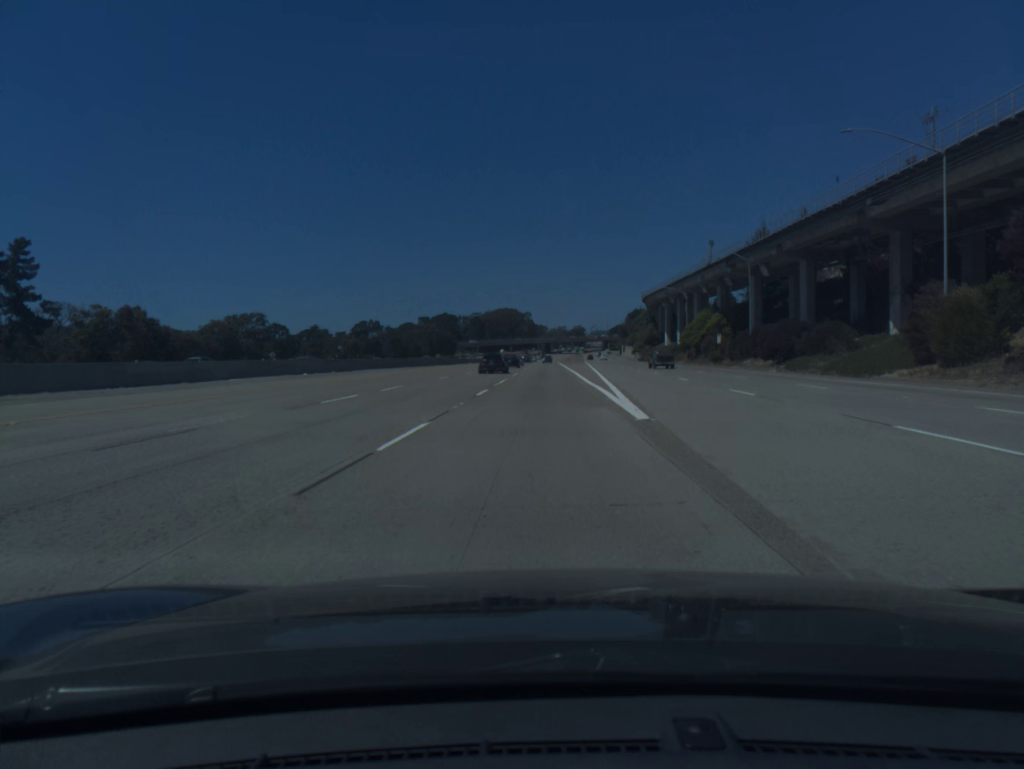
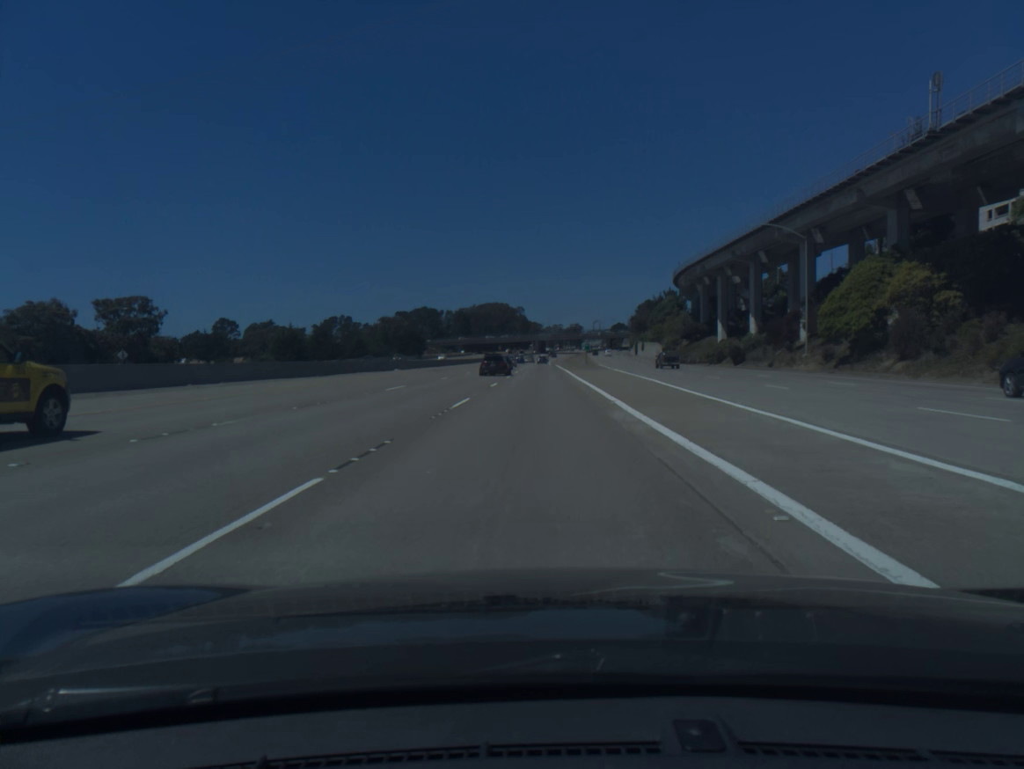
(+0.4, +66.5) m; 0°
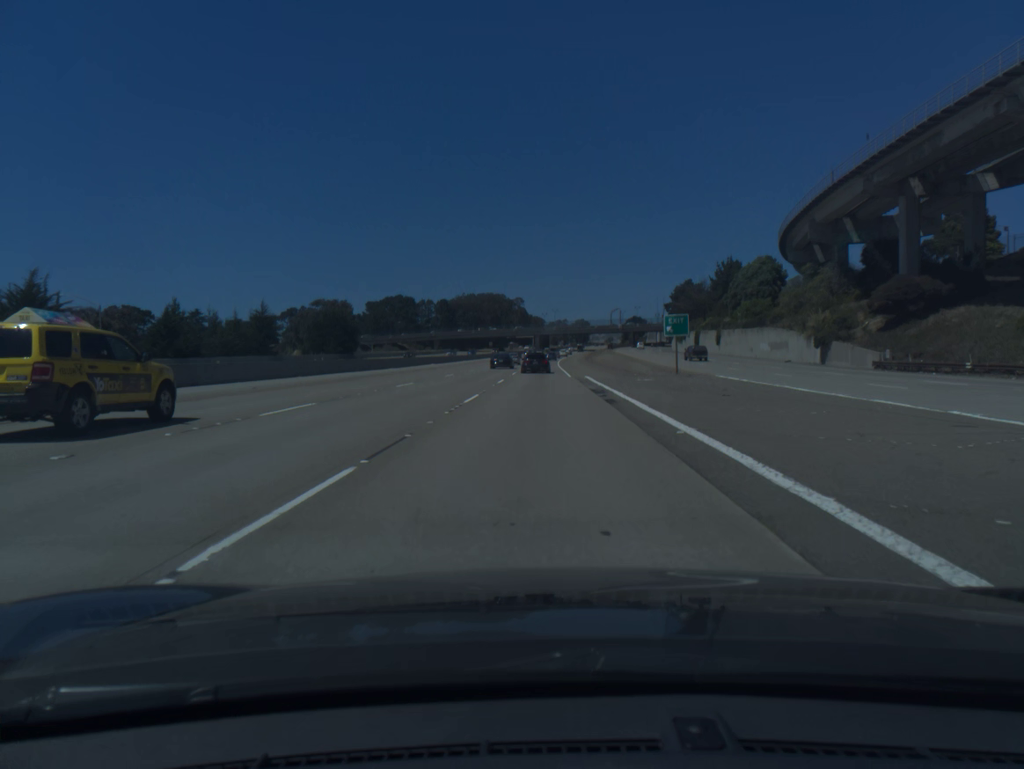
(-0.4, +86.4) m; 0°
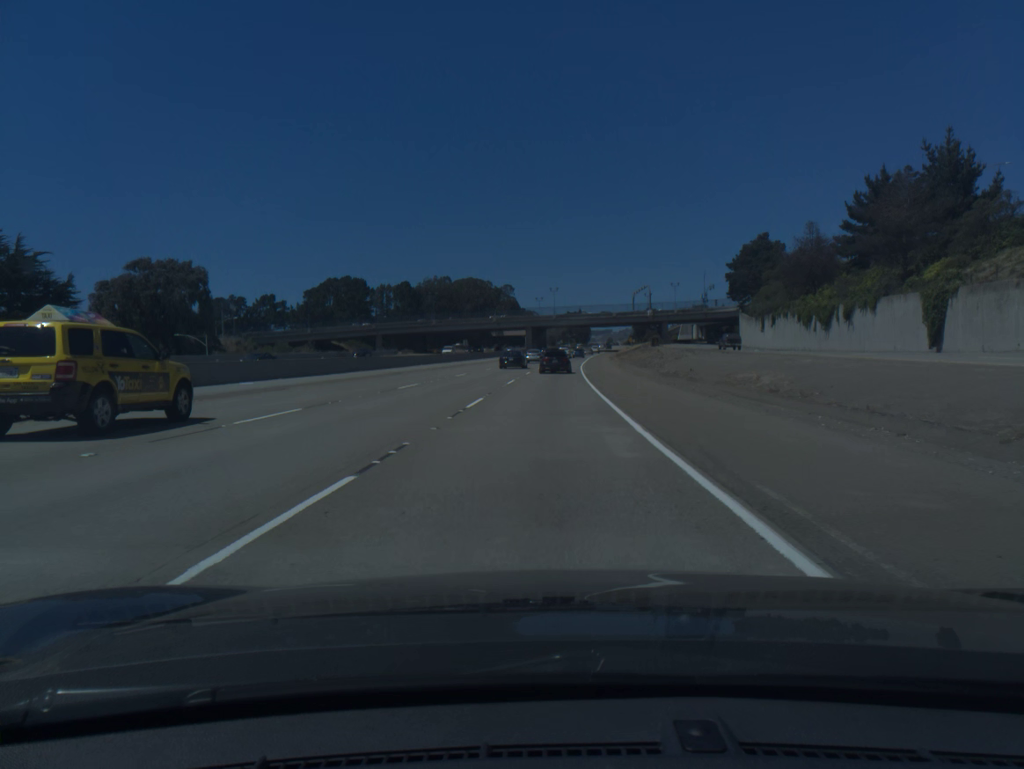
(+0.3, +88.1) m; 0°
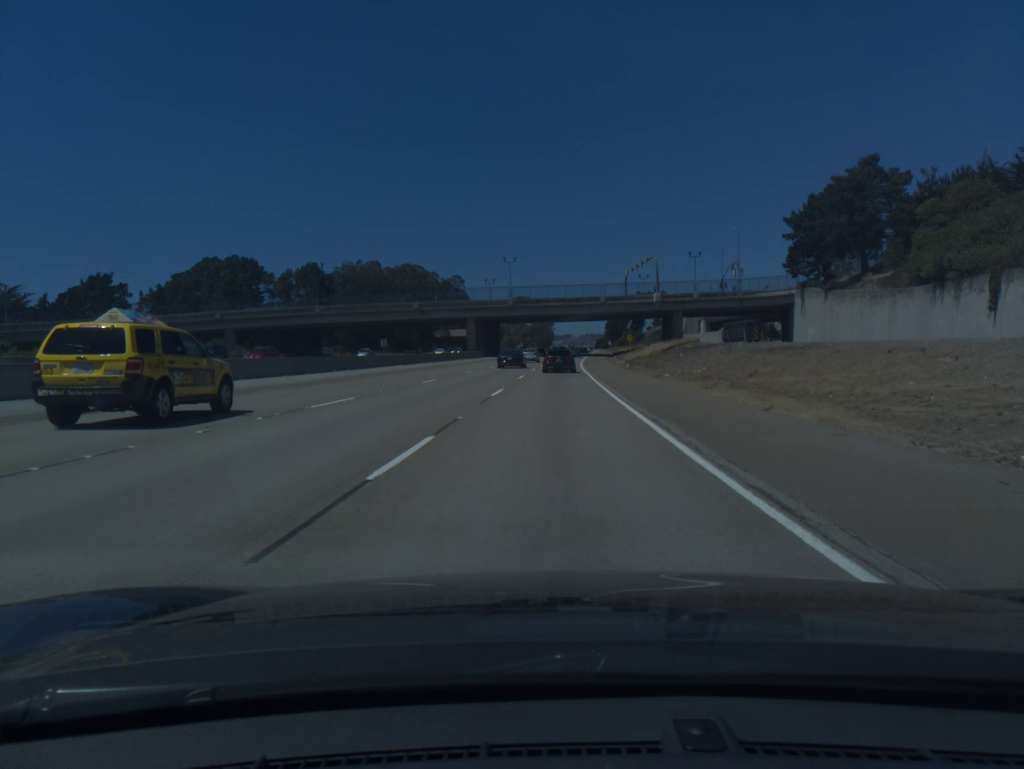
(+1.5, +68.4) m; +3°
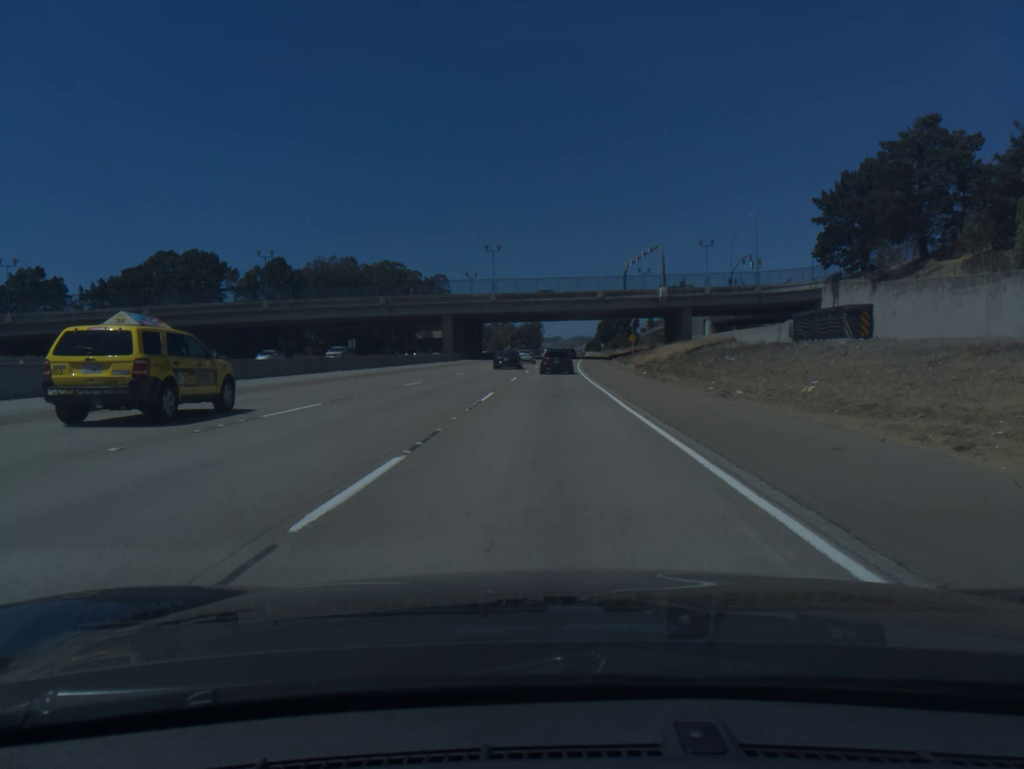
(+0.1, +16.8) m; +1°
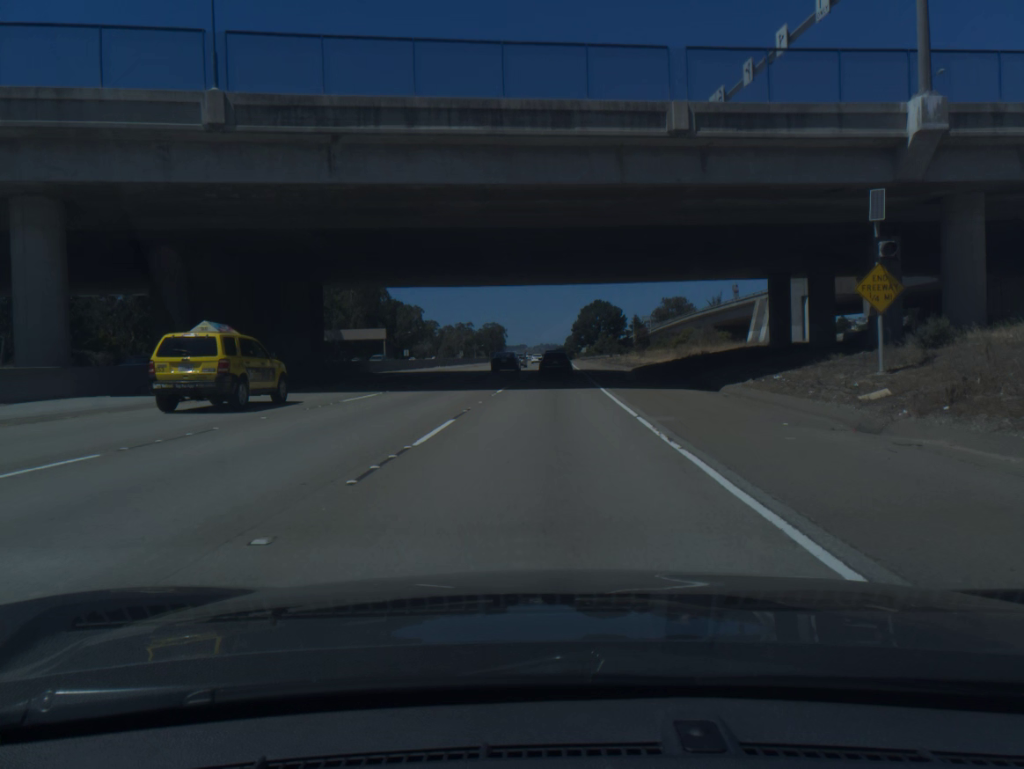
(+2.1, +81.9) m; +3°
